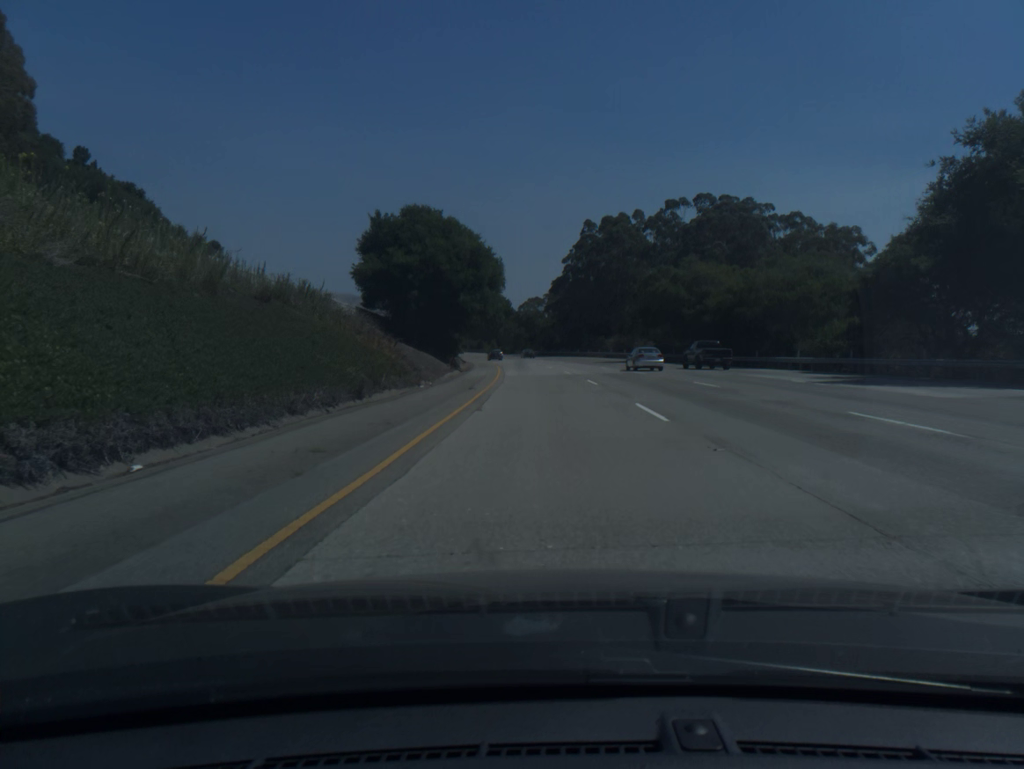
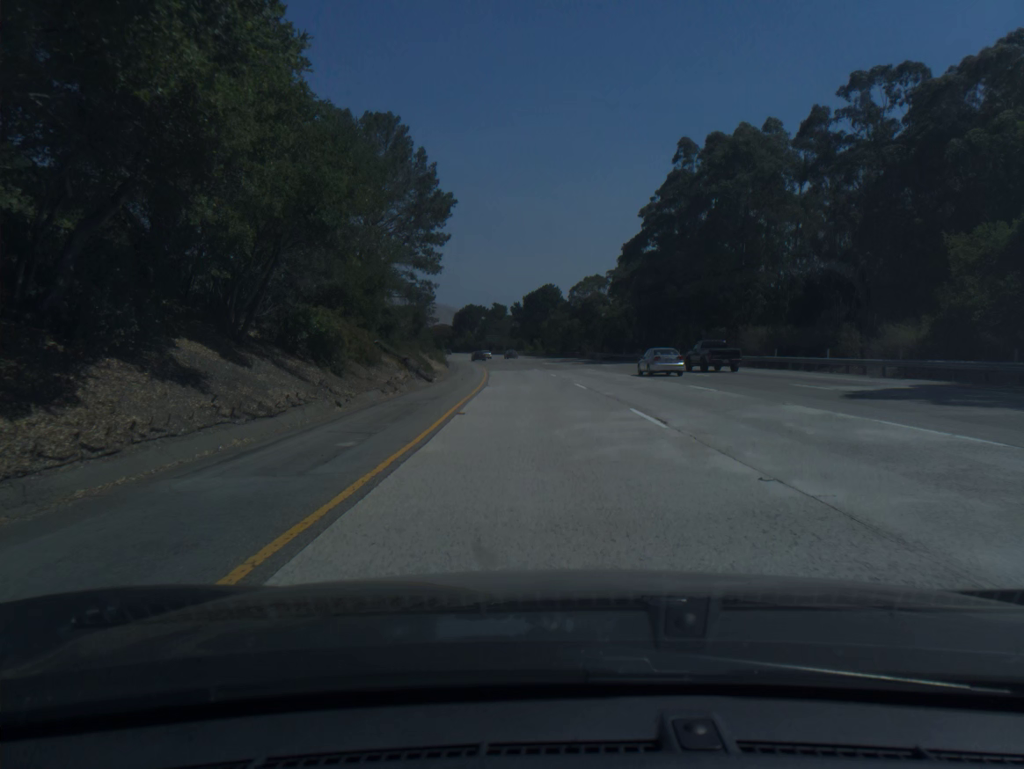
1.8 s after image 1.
(-1.5, +59.6) m; -4°
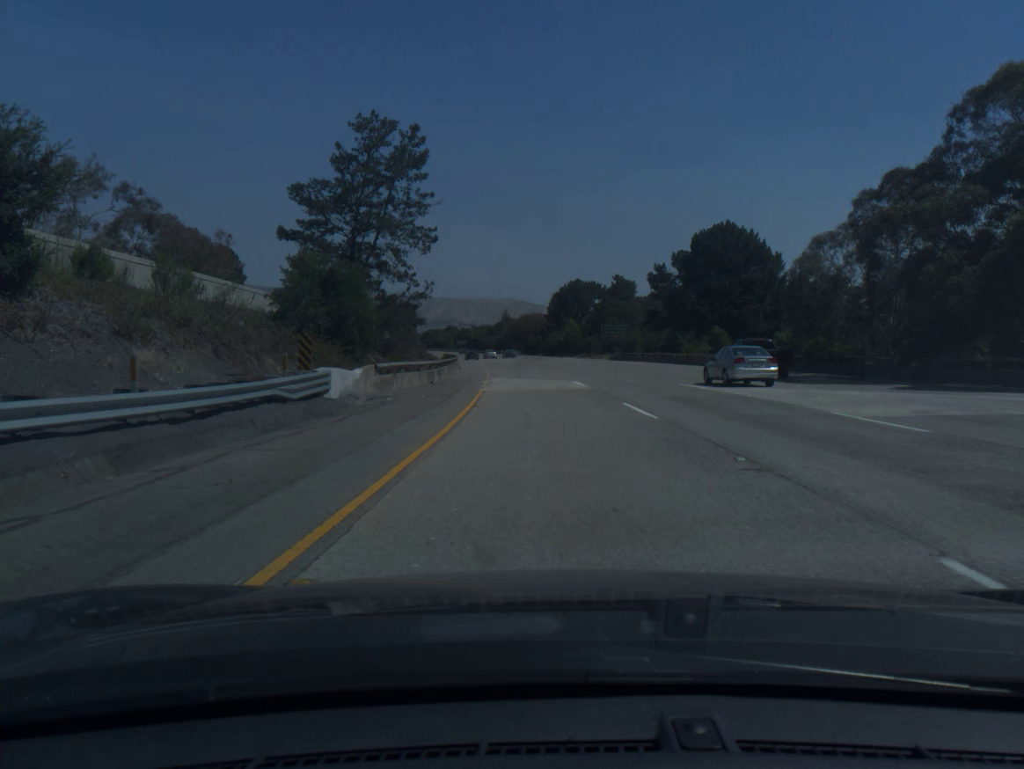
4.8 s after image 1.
(-7.5, +98.8) m; -8°
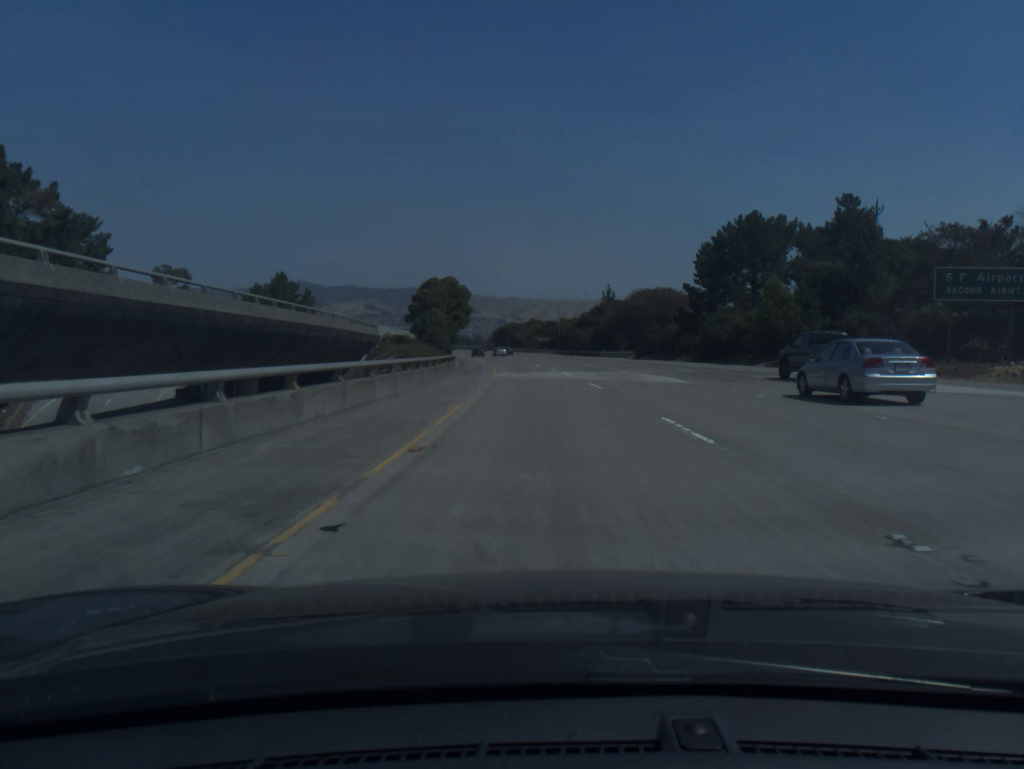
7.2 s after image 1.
(-4.6, +79.1) m; -7°
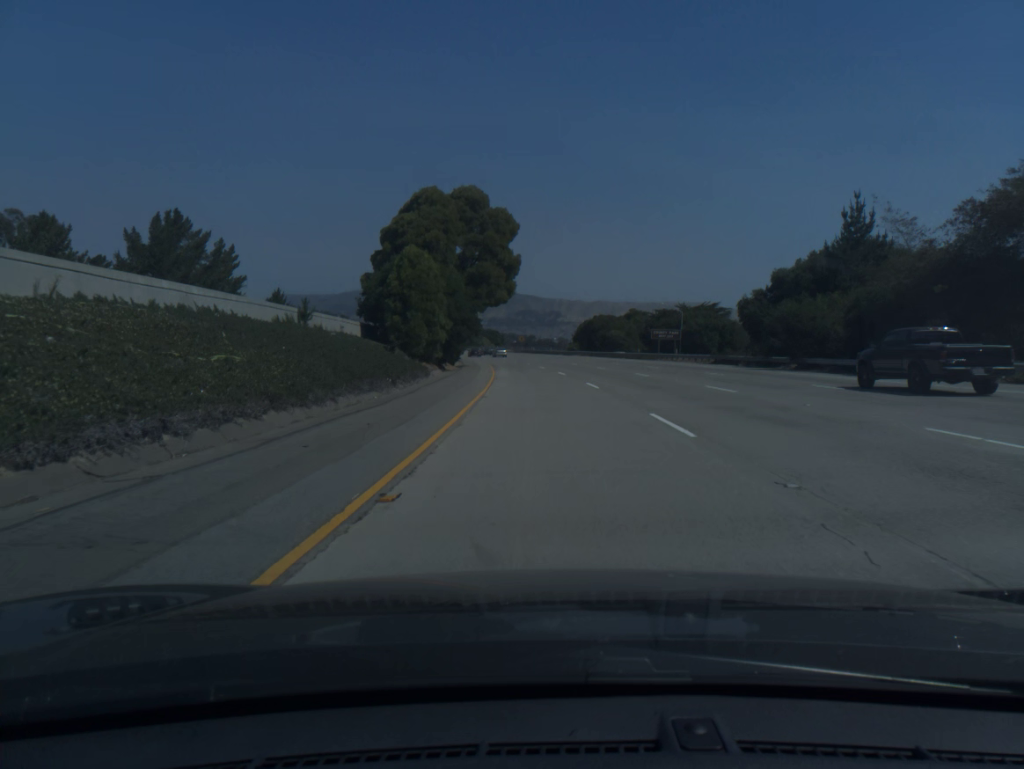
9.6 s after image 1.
(-4.1, +78.9) m; -6°
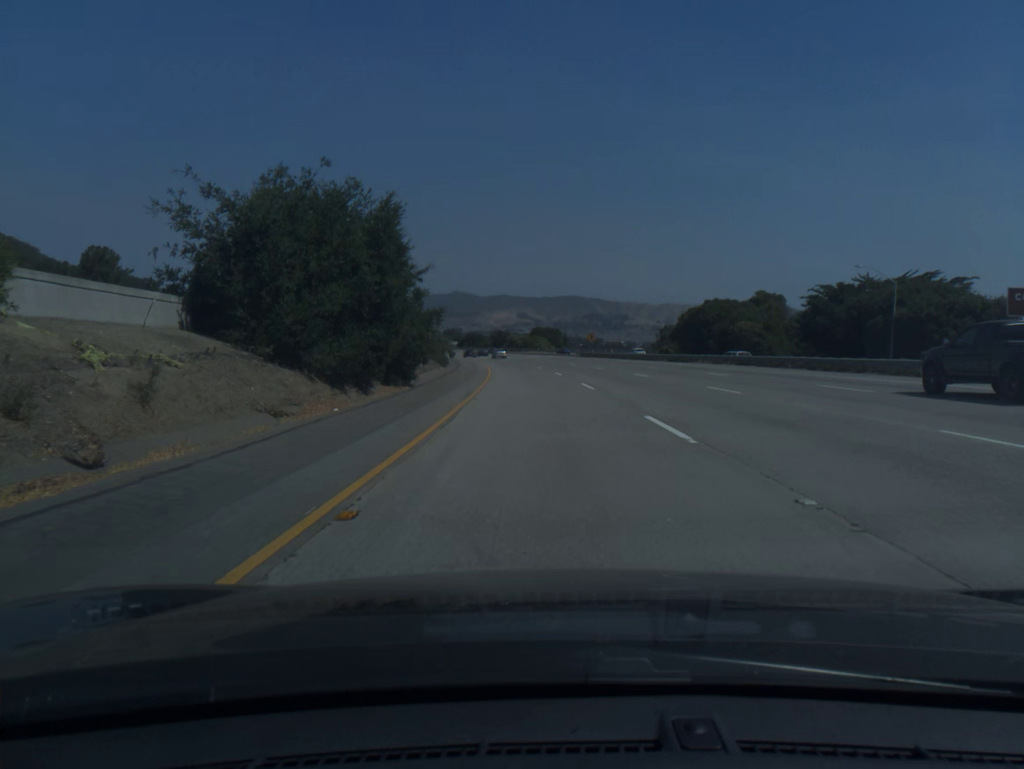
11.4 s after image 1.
(-2.2, +59.2) m; -5°
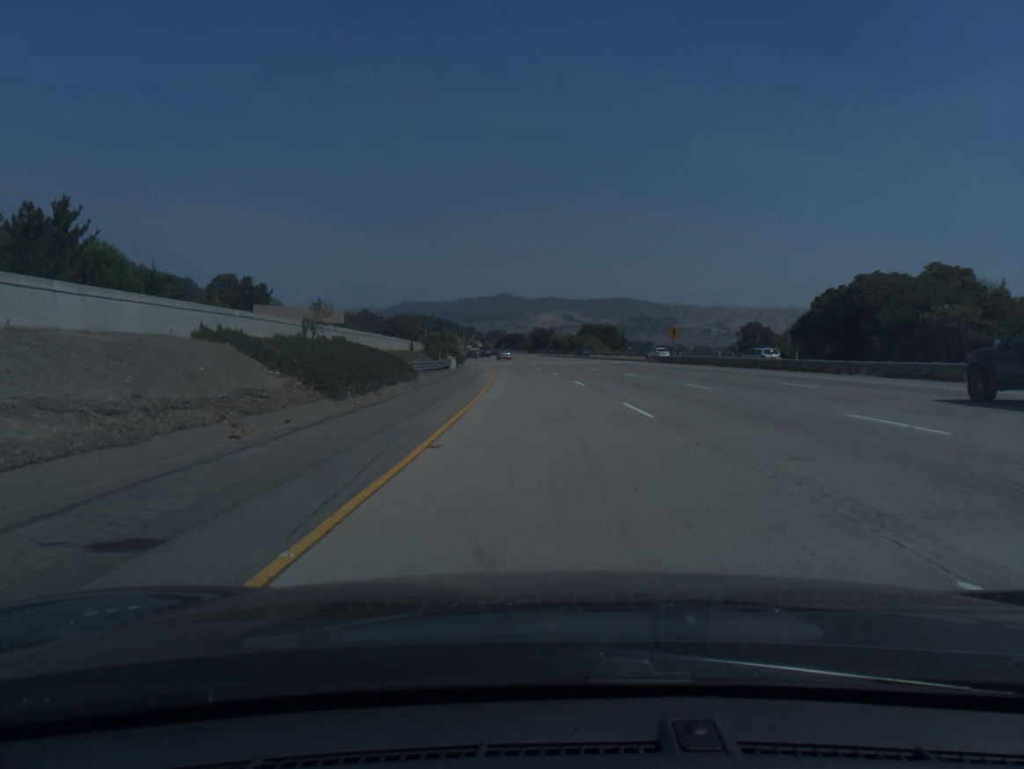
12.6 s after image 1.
(-1.3, +39.4) m; -3°
